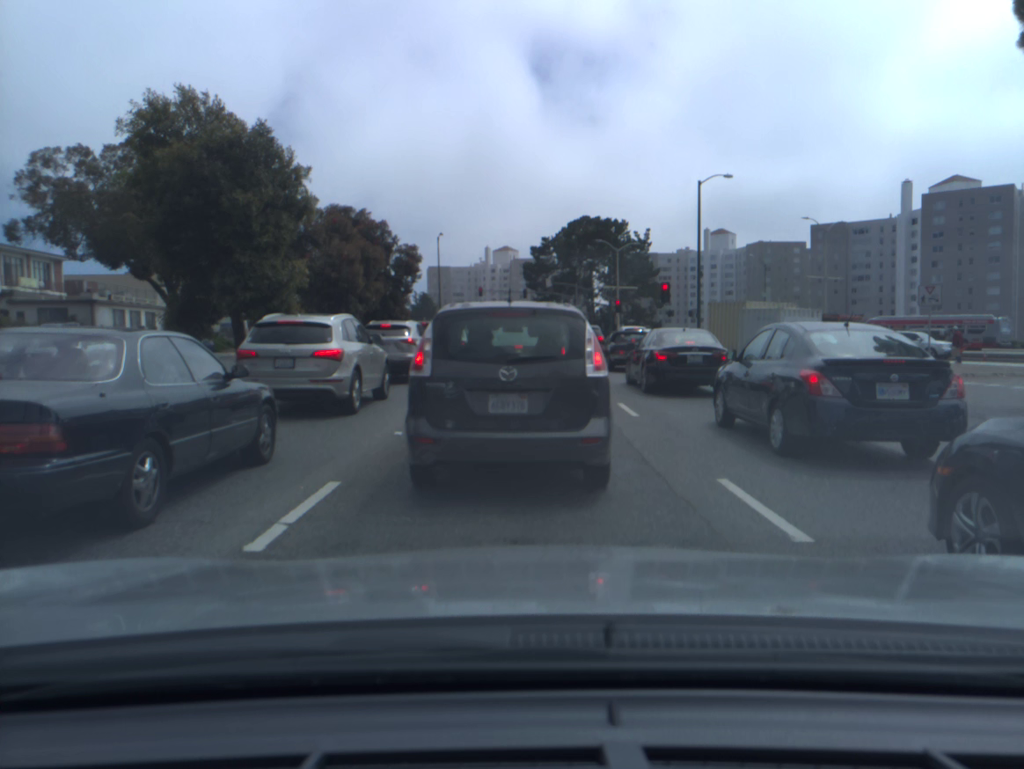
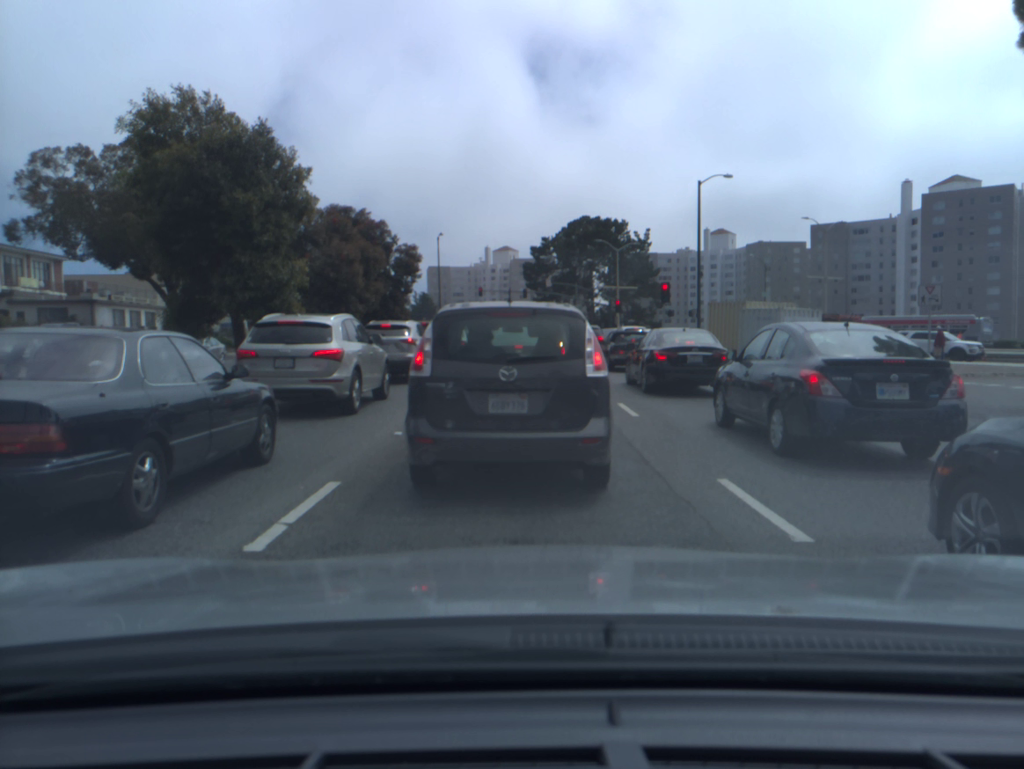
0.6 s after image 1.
(0.0, 0.0) m; 0°
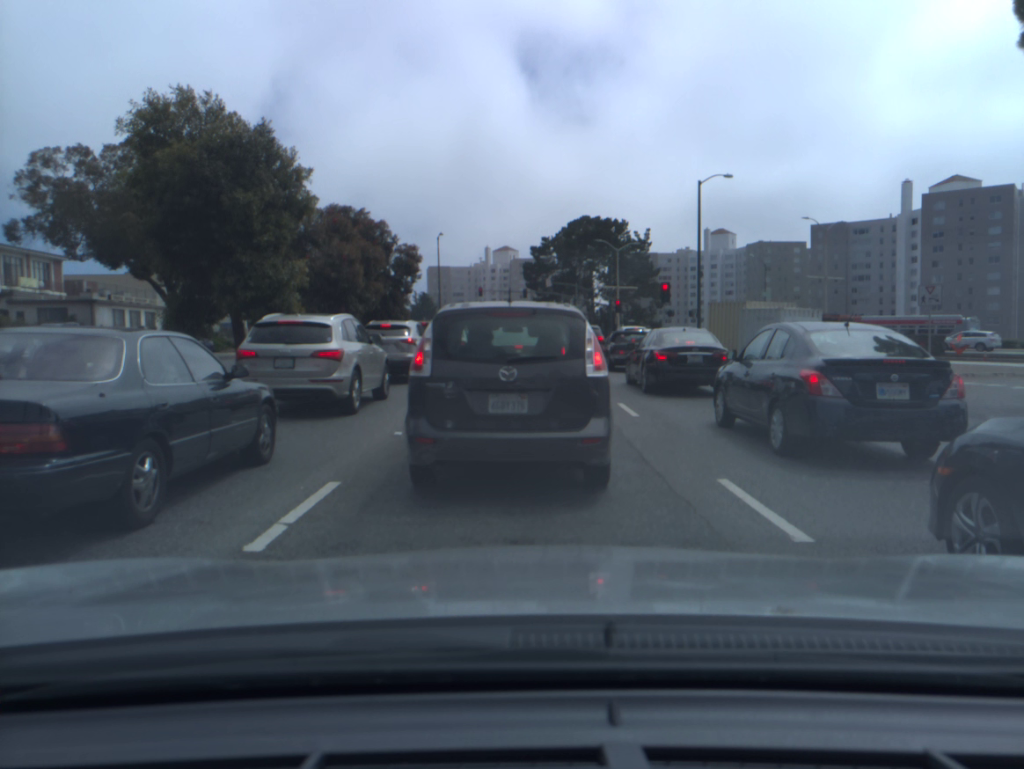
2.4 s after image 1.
(0.0, 0.0) m; 0°
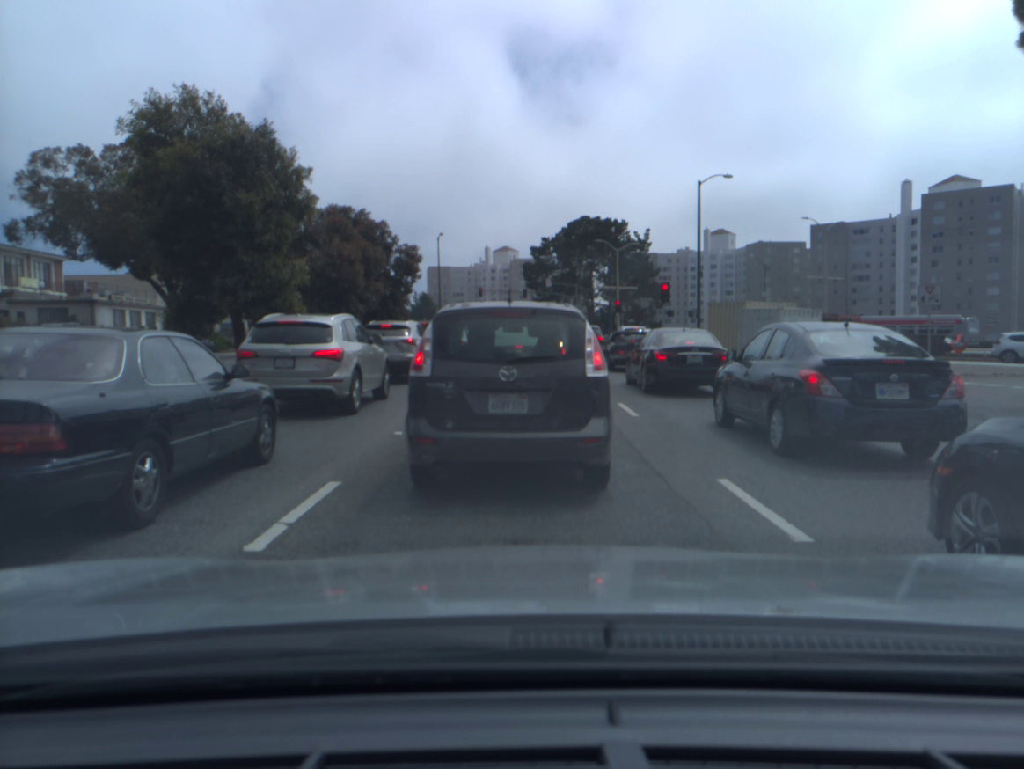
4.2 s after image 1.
(0.0, 0.0) m; 0°
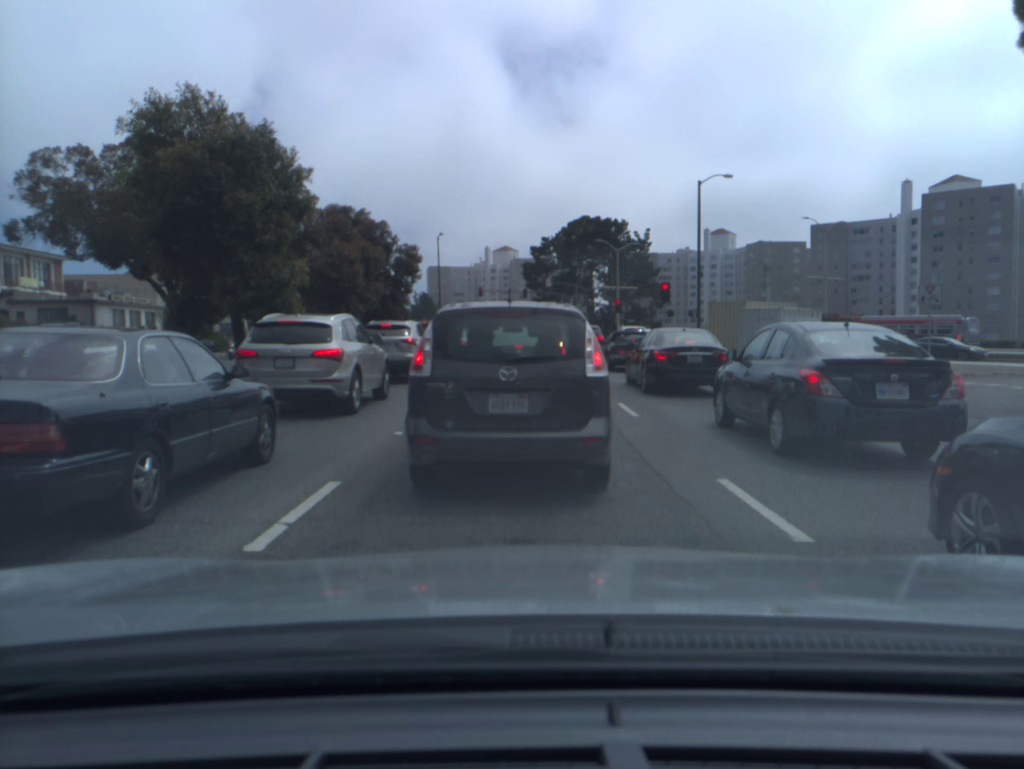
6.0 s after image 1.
(0.0, 0.0) m; 0°
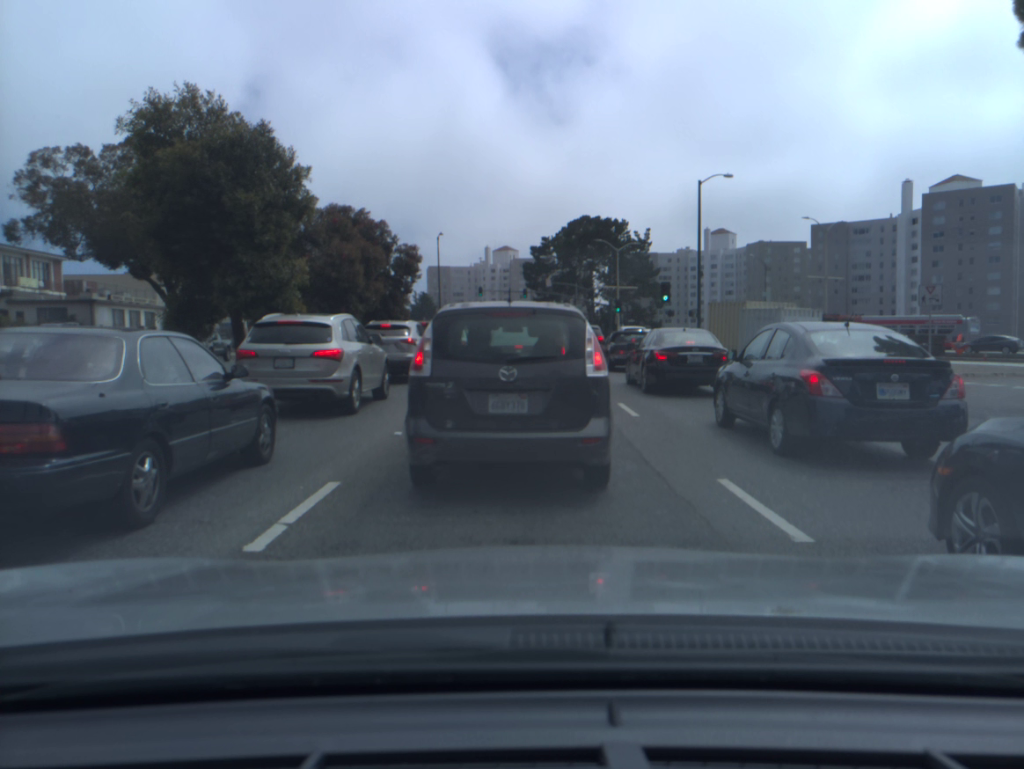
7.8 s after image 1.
(0.0, 0.0) m; 0°
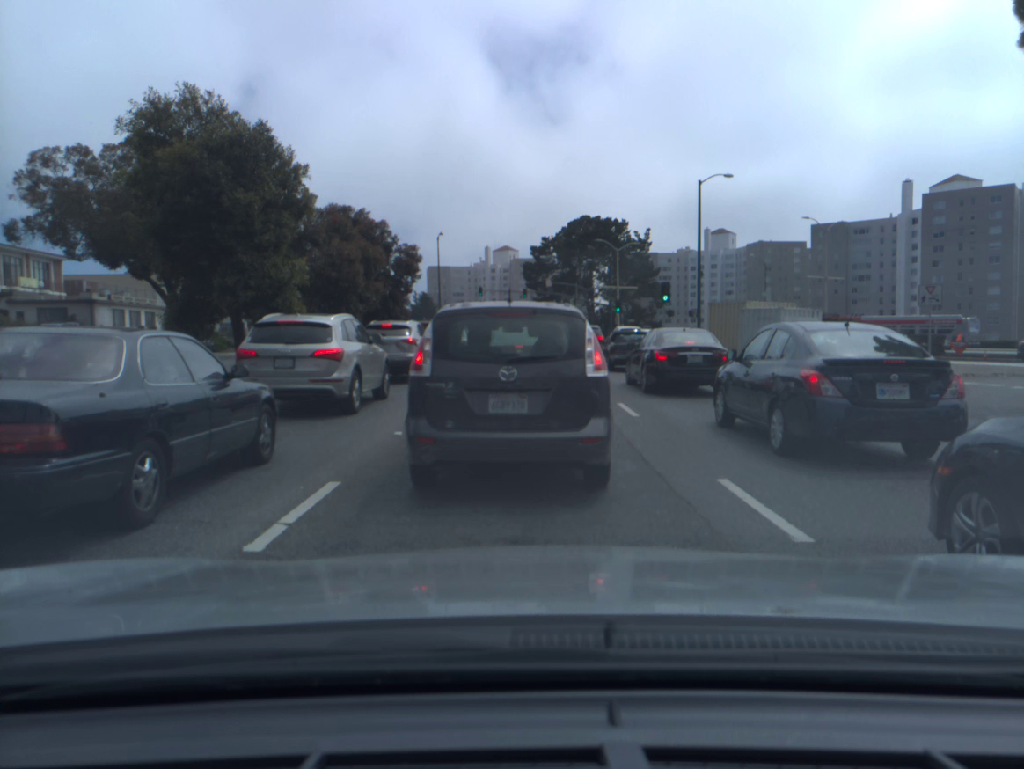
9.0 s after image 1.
(0.0, 0.0) m; 0°
